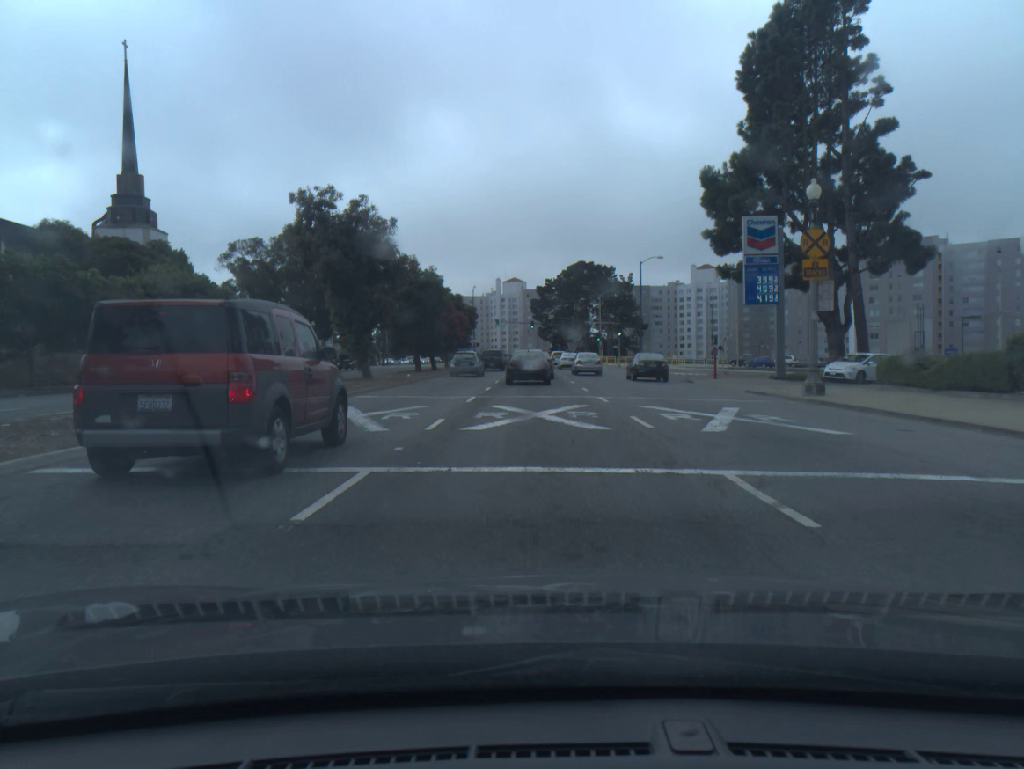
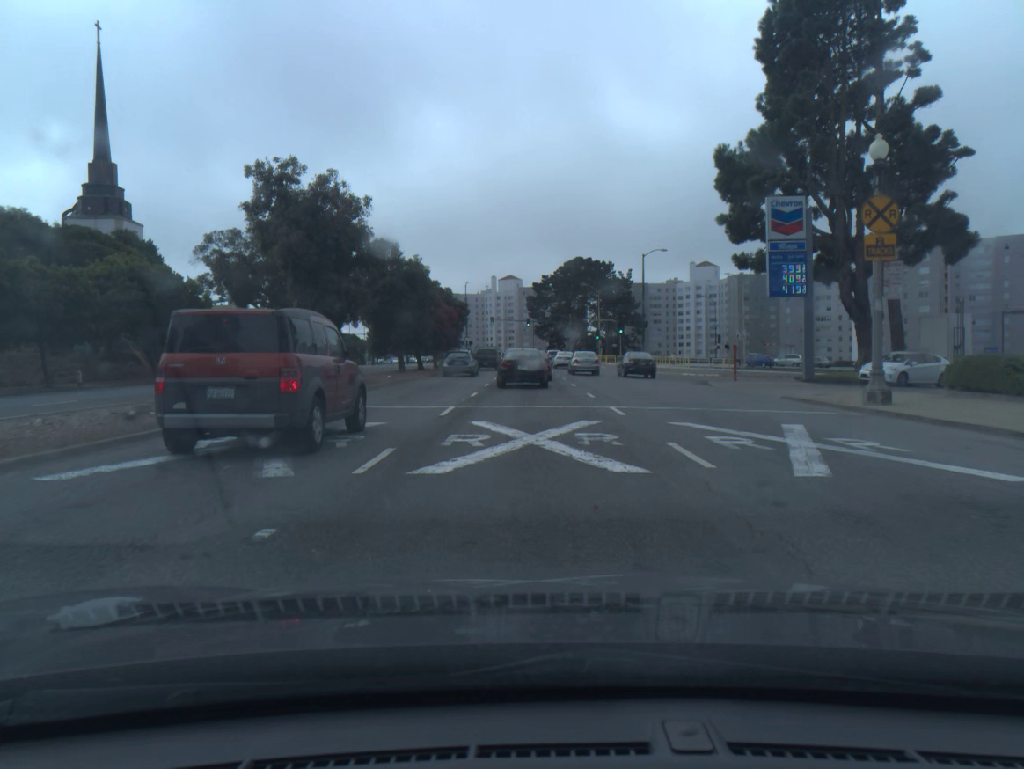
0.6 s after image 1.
(0.0, +4.7) m; 0°
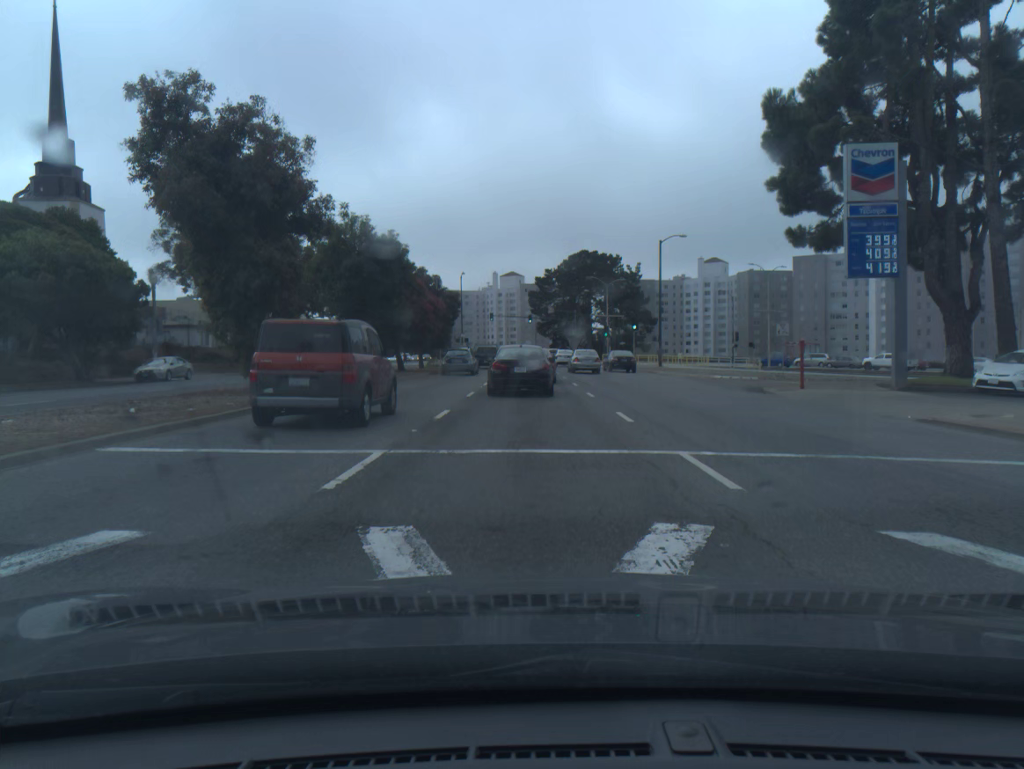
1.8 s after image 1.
(0.0, +8.7) m; 0°
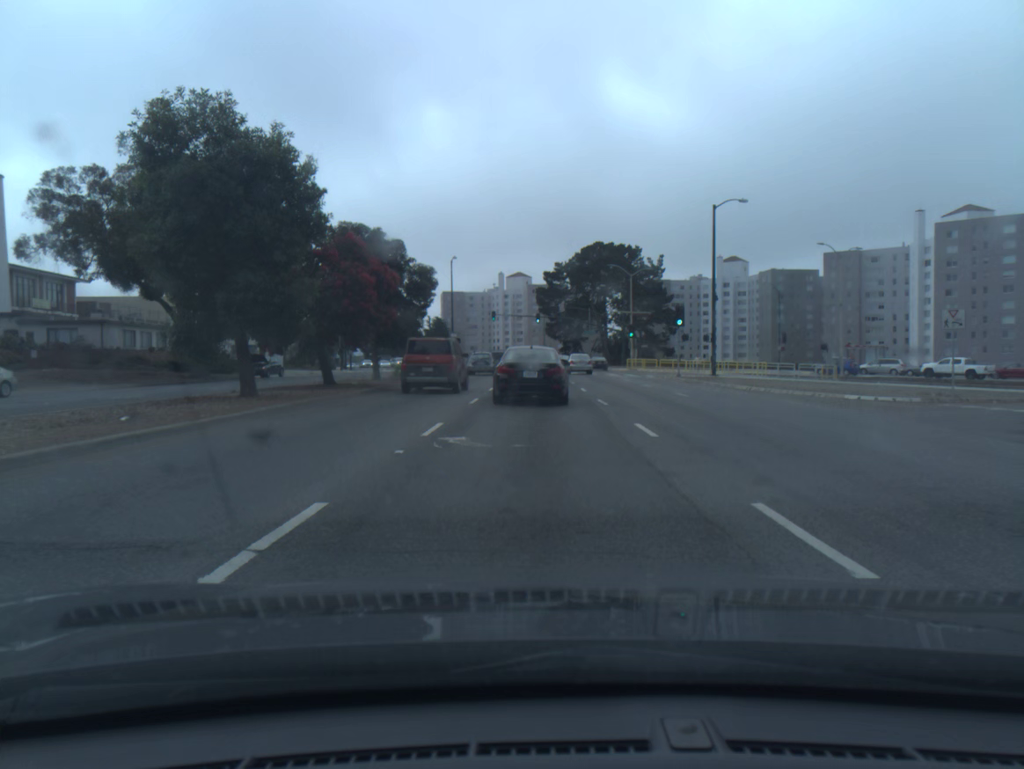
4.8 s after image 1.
(-0.2, +18.0) m; 0°
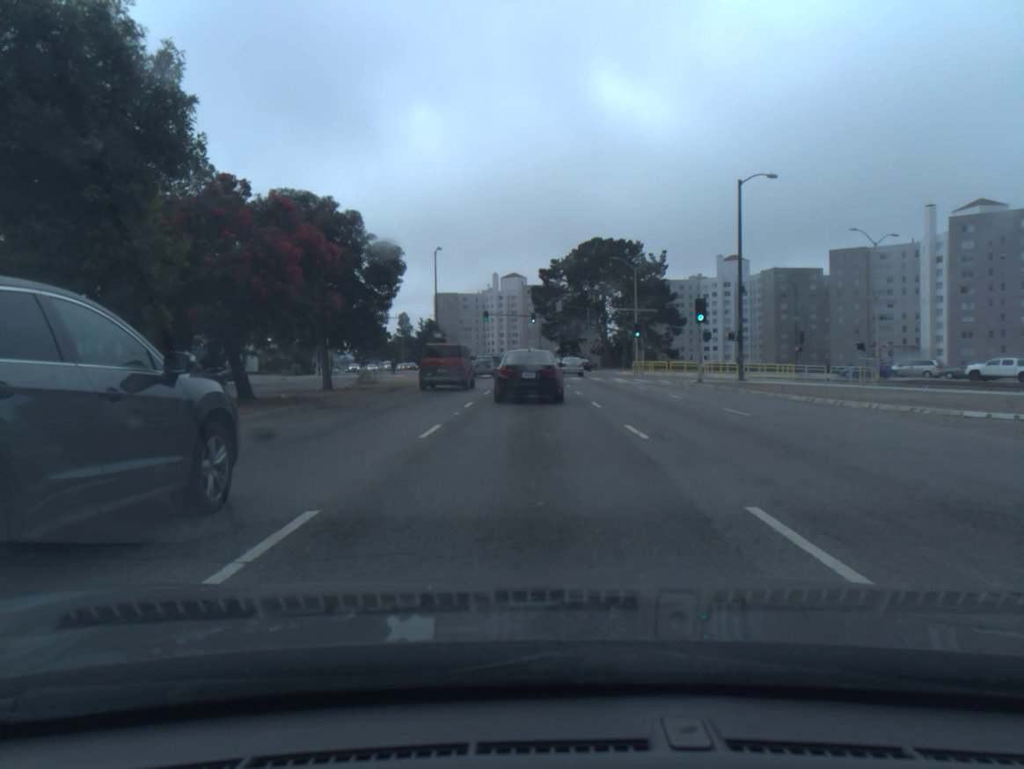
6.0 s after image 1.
(0.0, +7.6) m; 0°
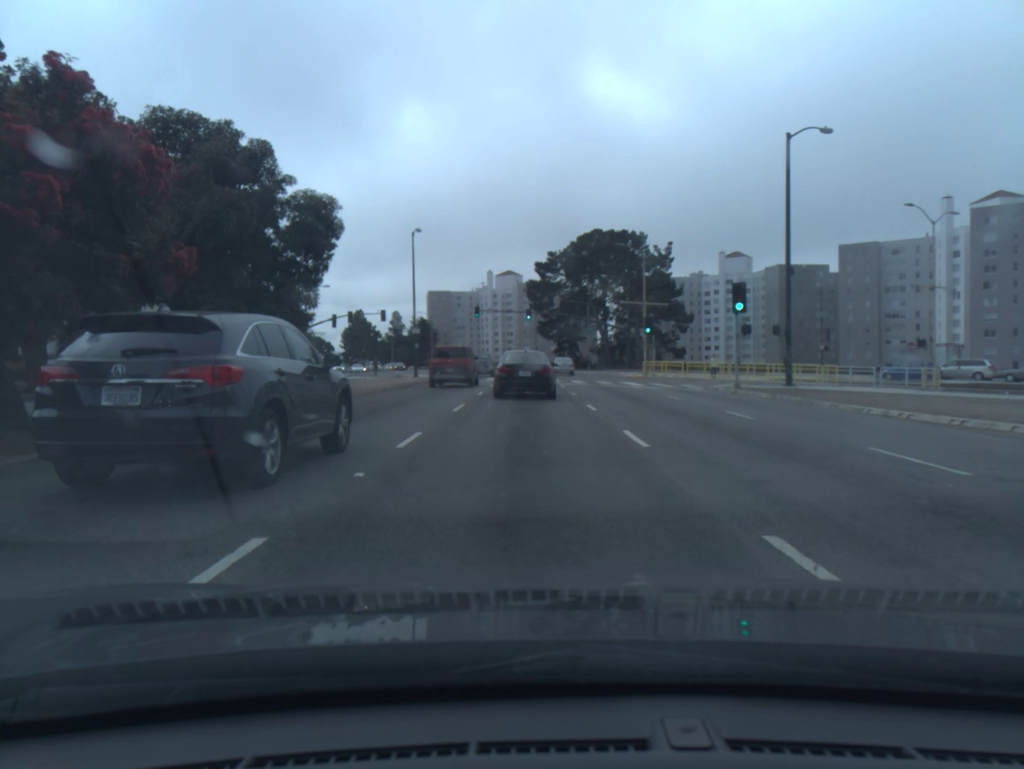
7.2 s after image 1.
(0.0, +8.8) m; 0°
